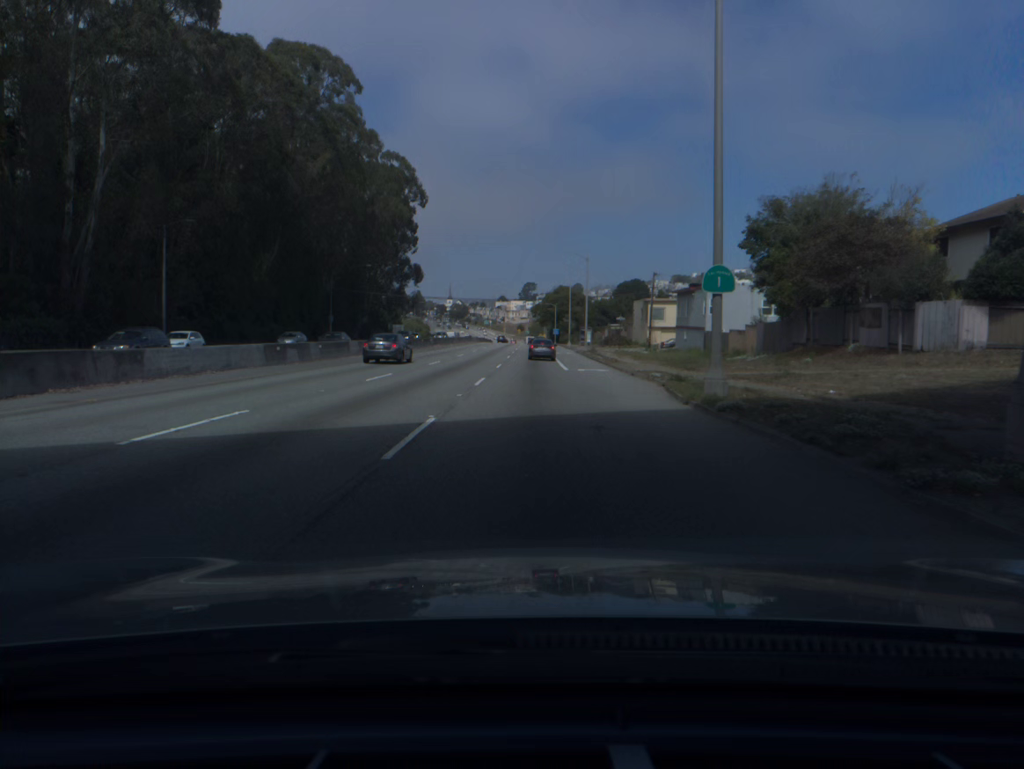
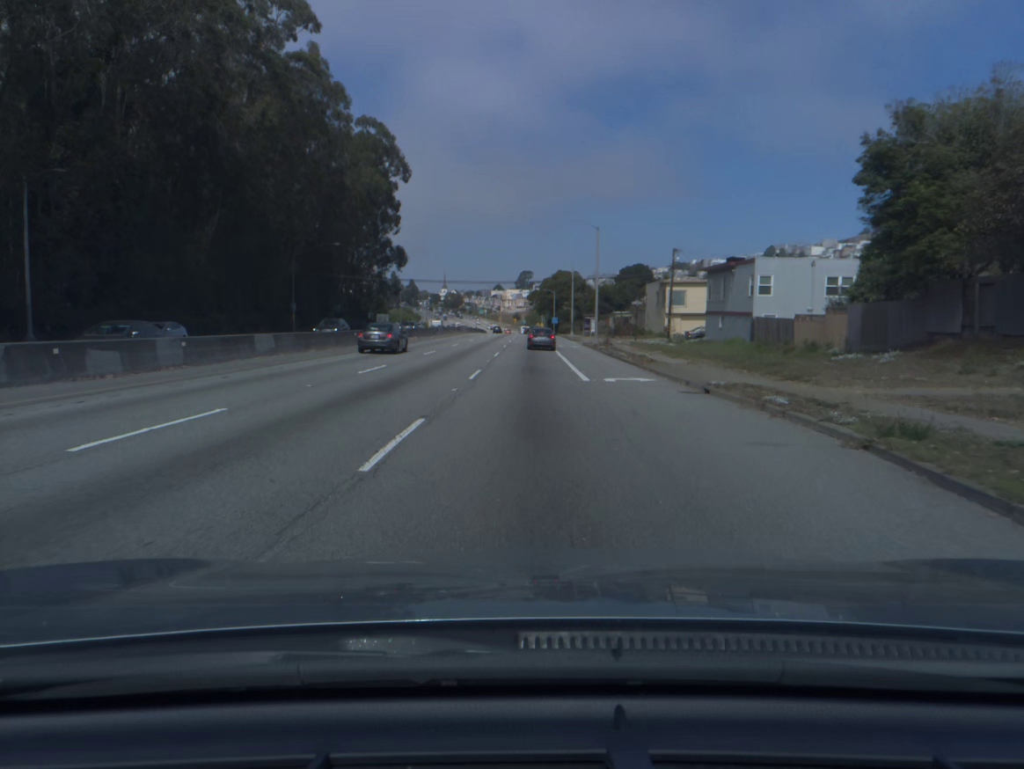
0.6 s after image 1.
(0.0, +15.5) m; 0°
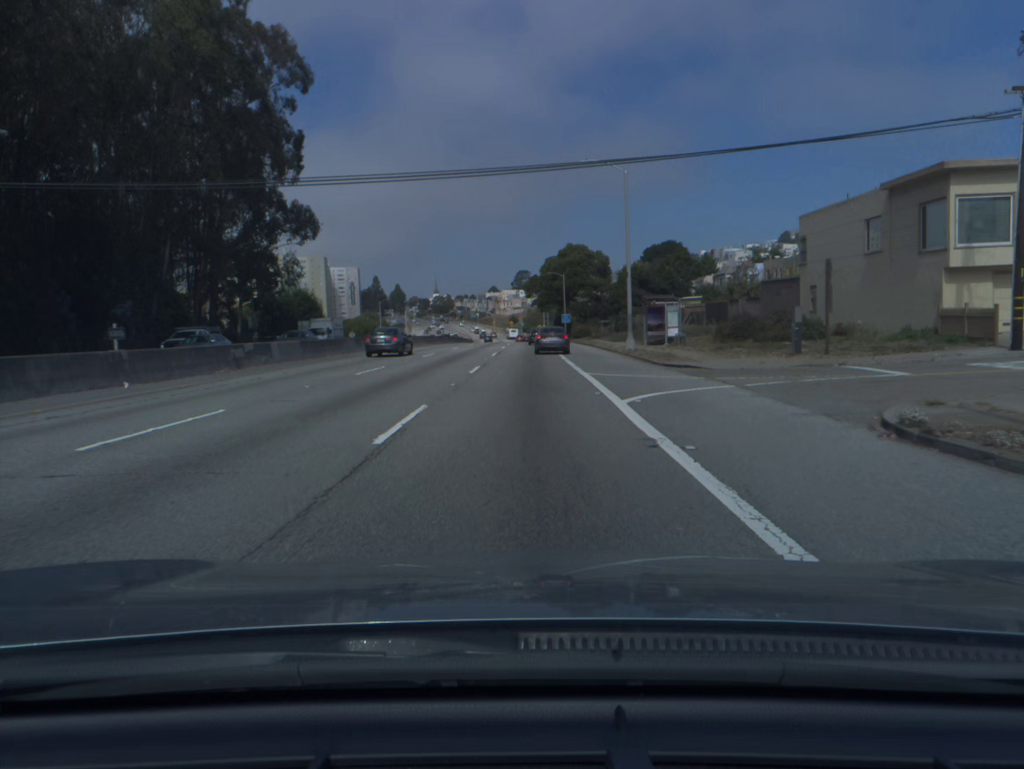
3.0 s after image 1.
(+0.1, +58.5) m; 0°
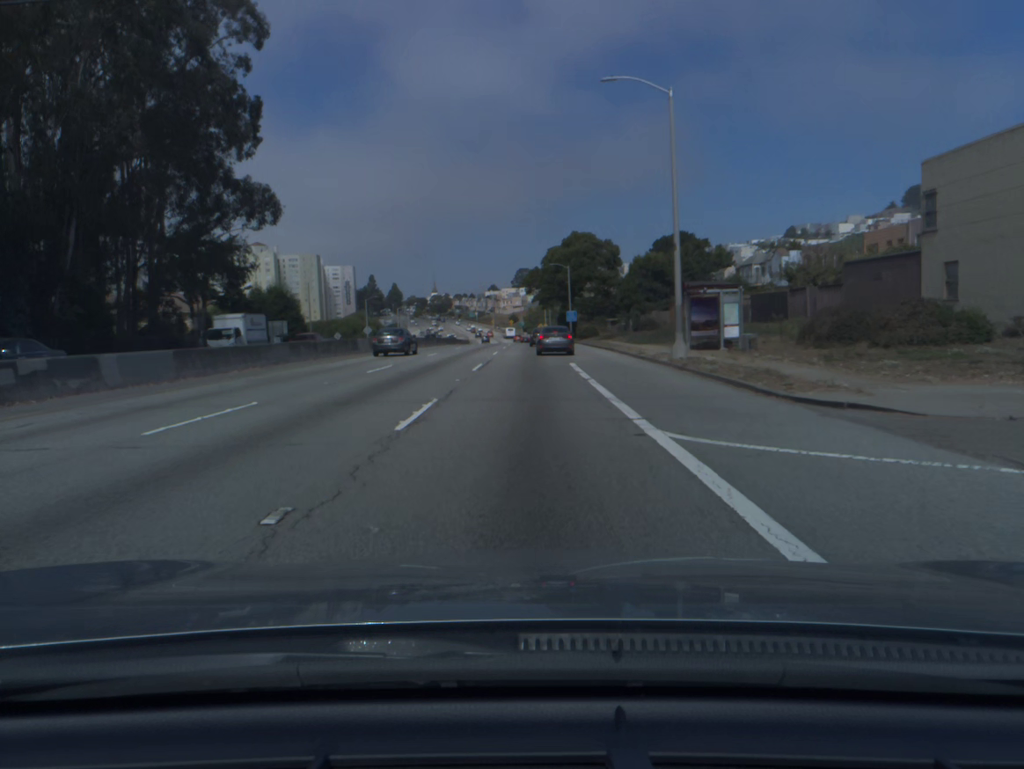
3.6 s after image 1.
(0.0, +13.2) m; 0°
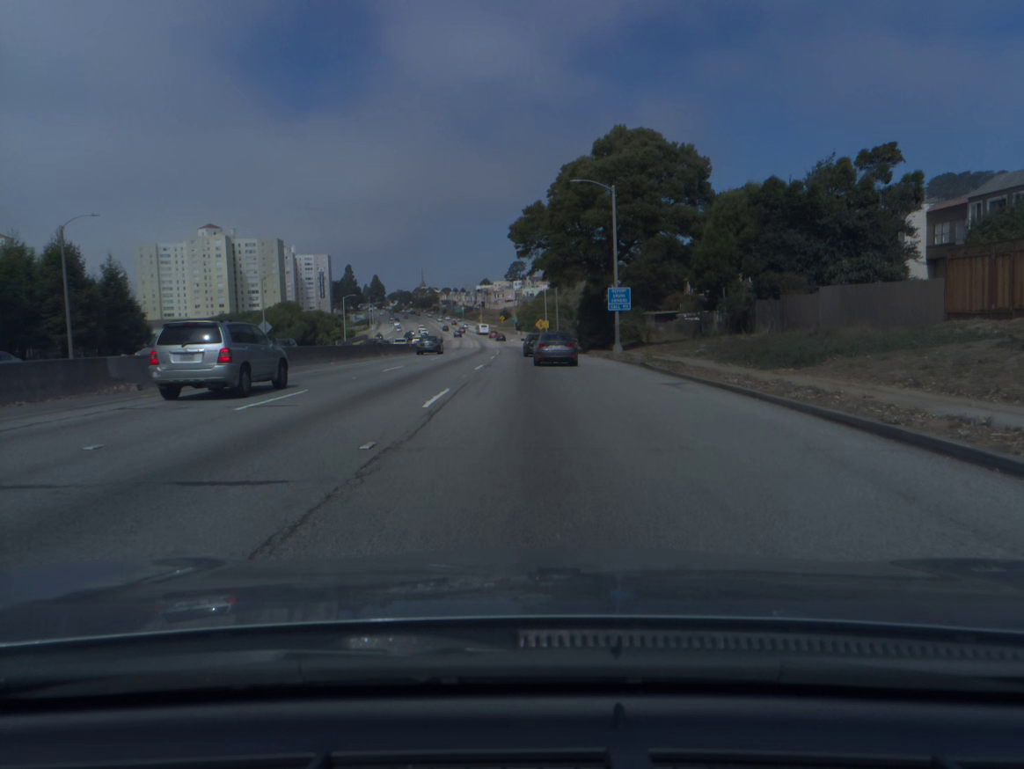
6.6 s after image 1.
(-0.1, +55.5) m; 0°
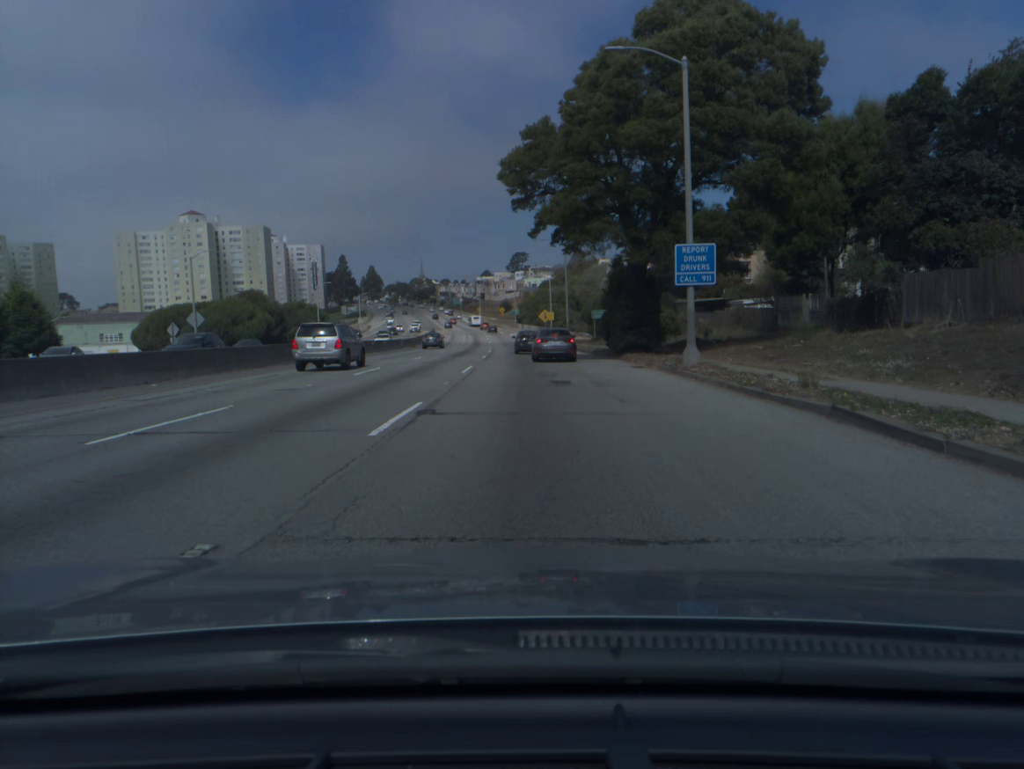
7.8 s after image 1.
(0.0, +19.5) m; 0°
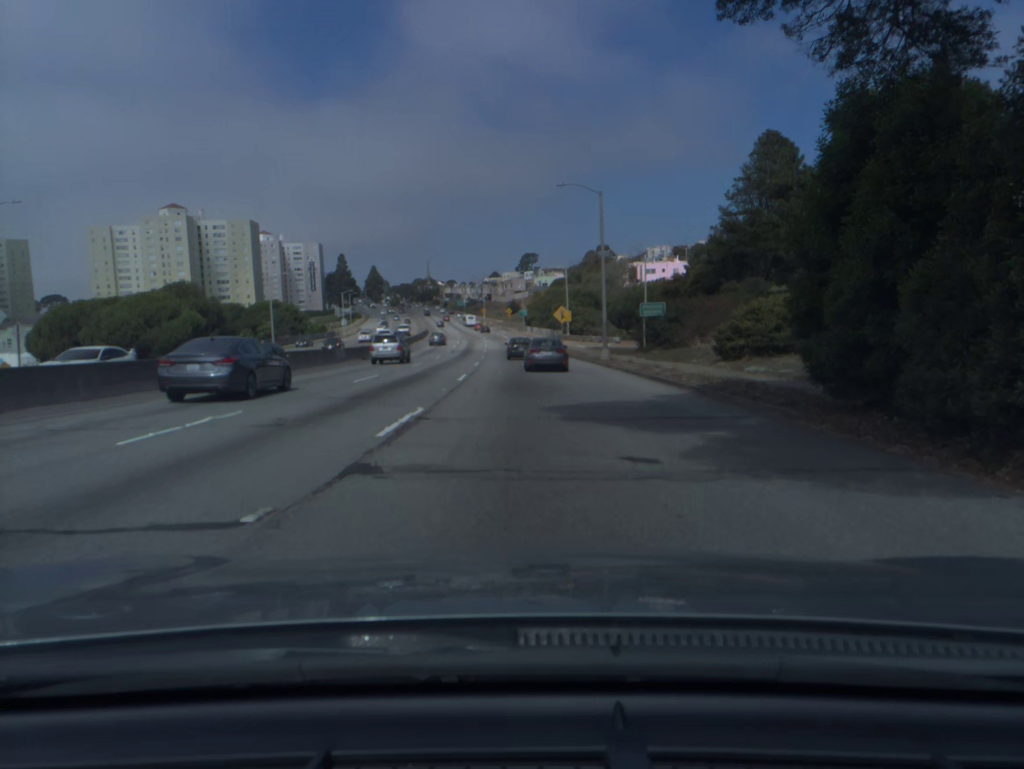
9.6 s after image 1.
(-0.2, +28.5) m; -1°
